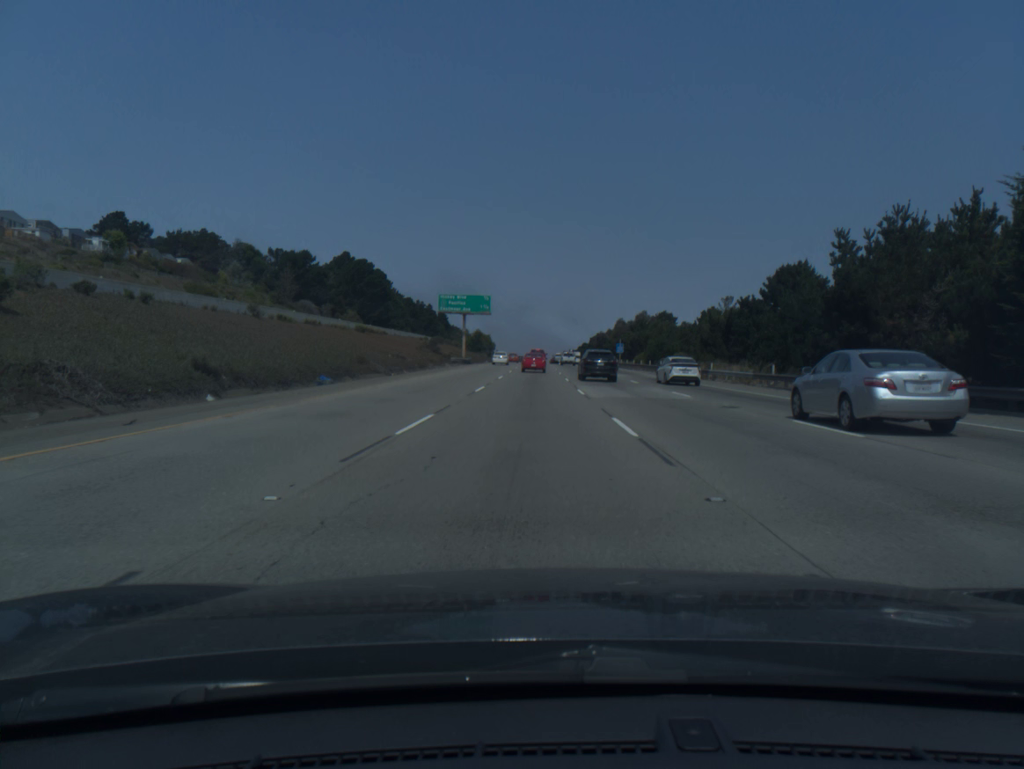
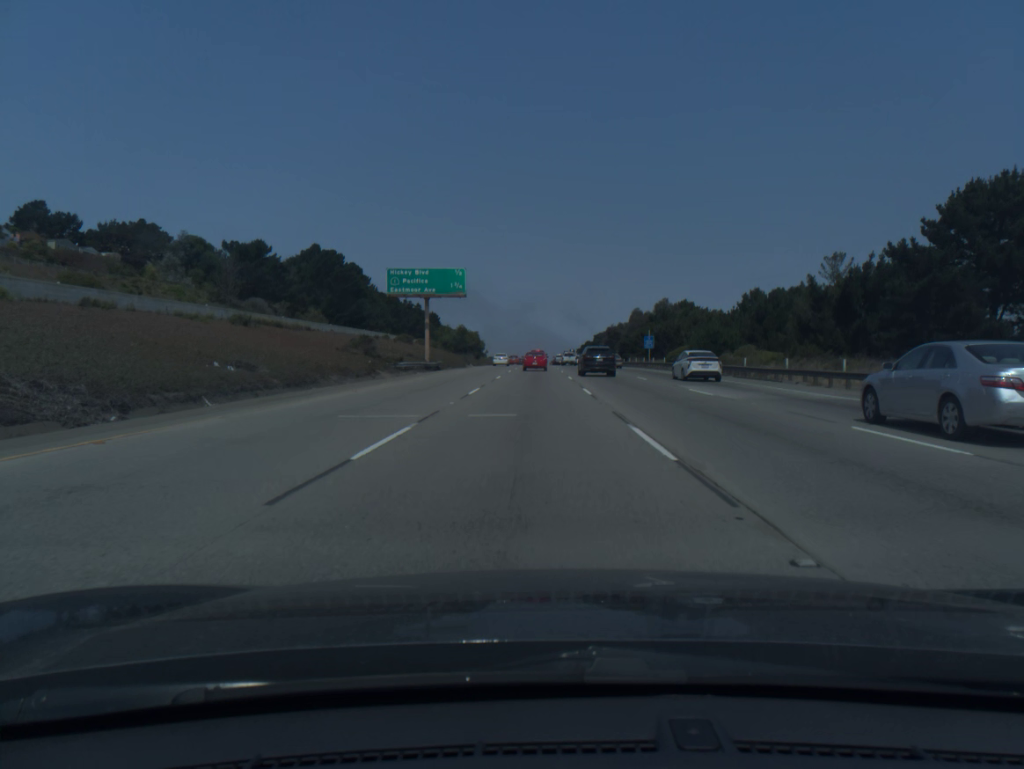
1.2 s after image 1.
(0.0, +32.1) m; 0°
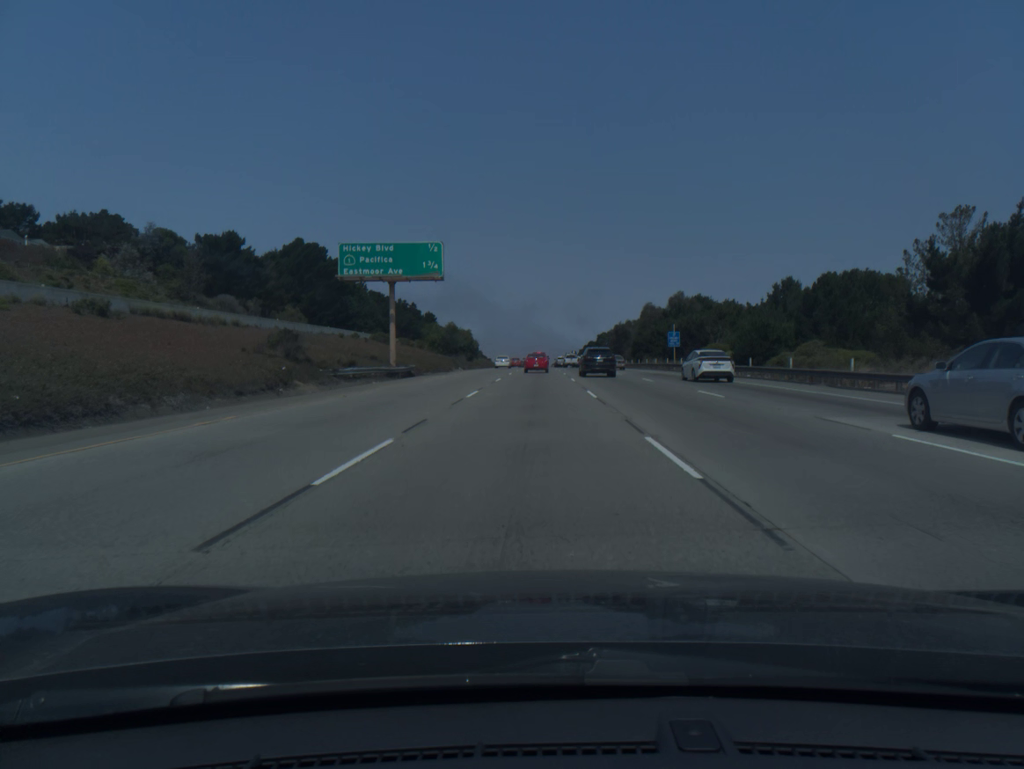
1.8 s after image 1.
(0.0, +16.1) m; 0°
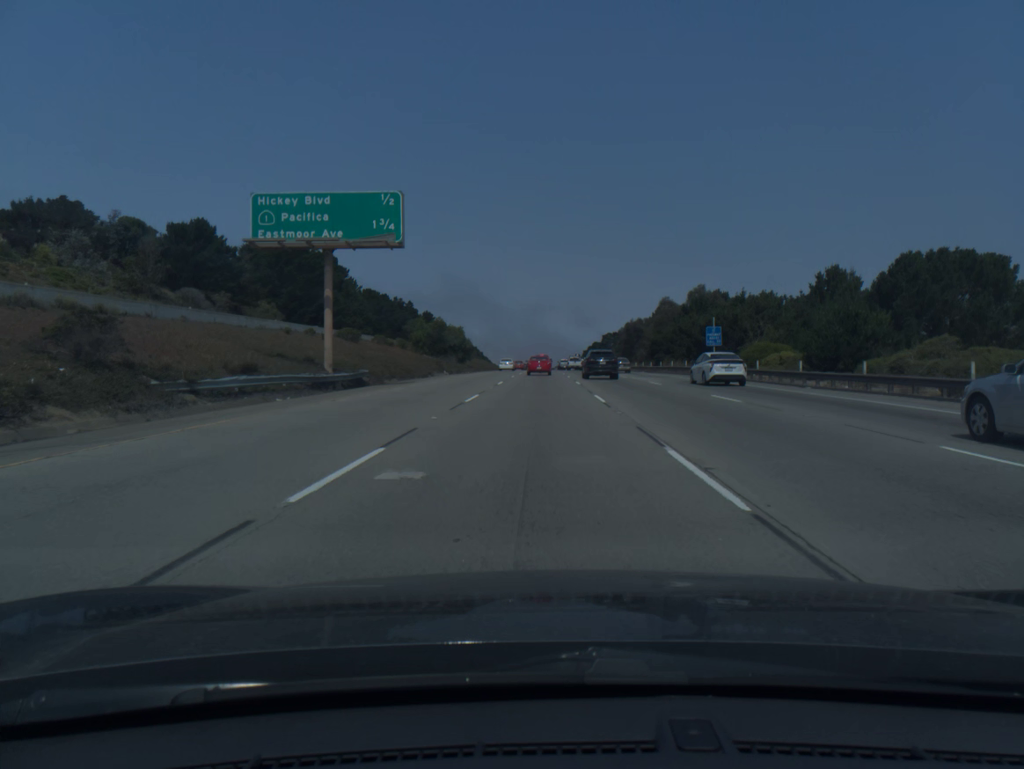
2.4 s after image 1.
(0.0, +16.0) m; 0°
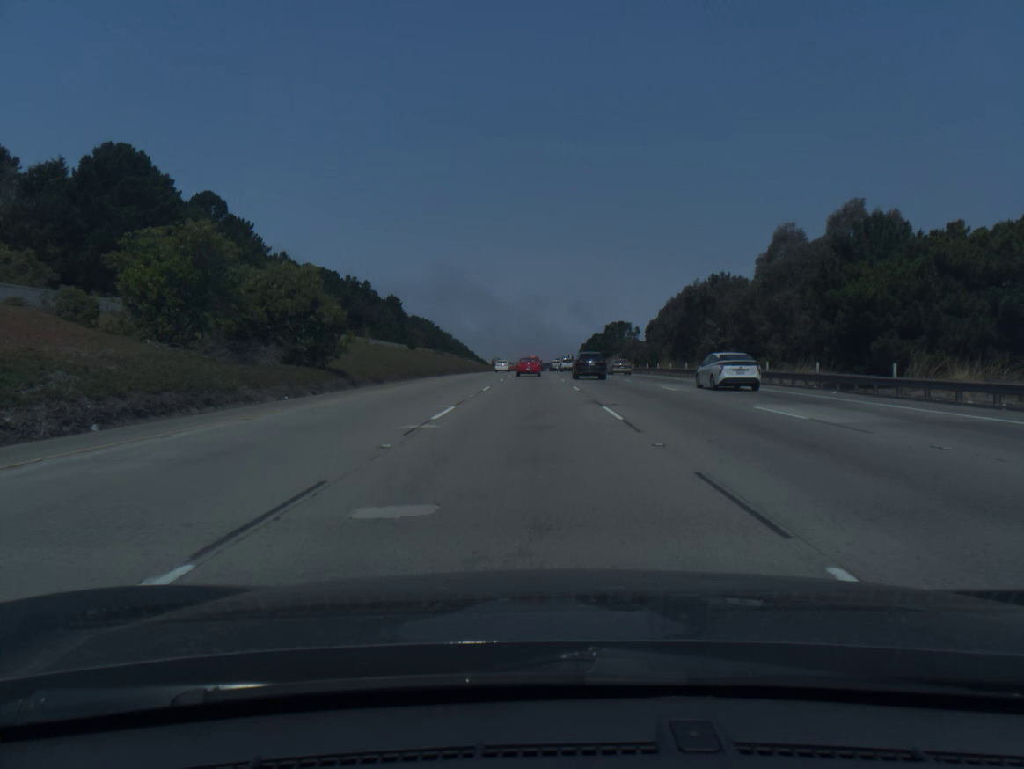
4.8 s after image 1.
(+0.2, +64.0) m; +1°
